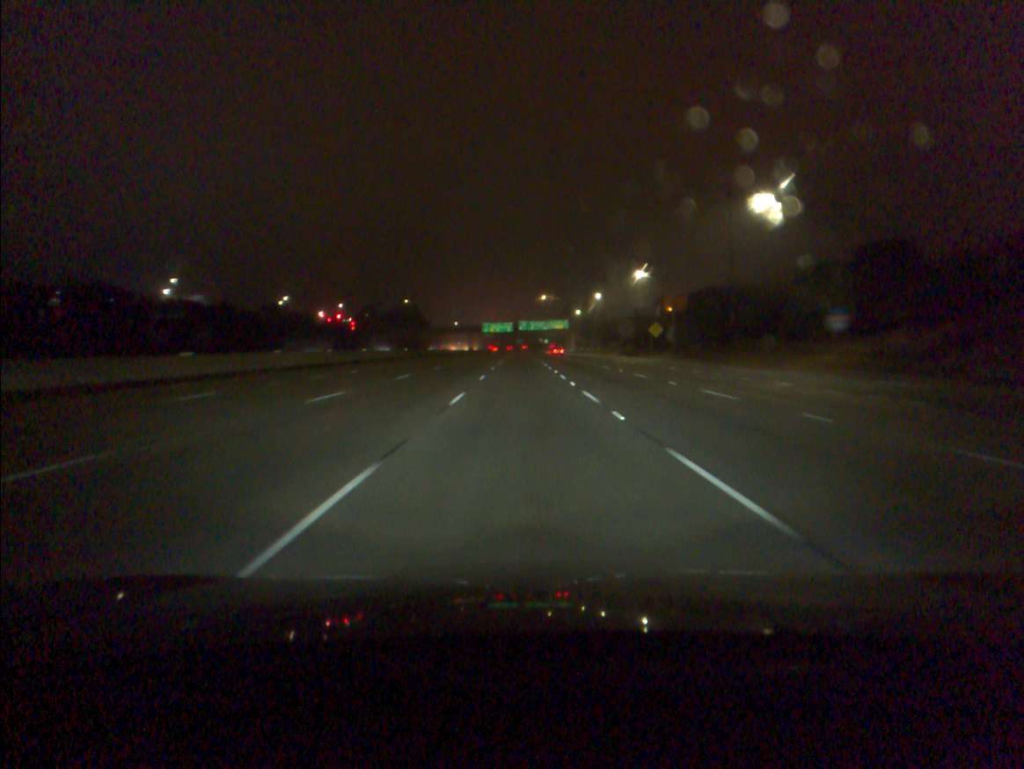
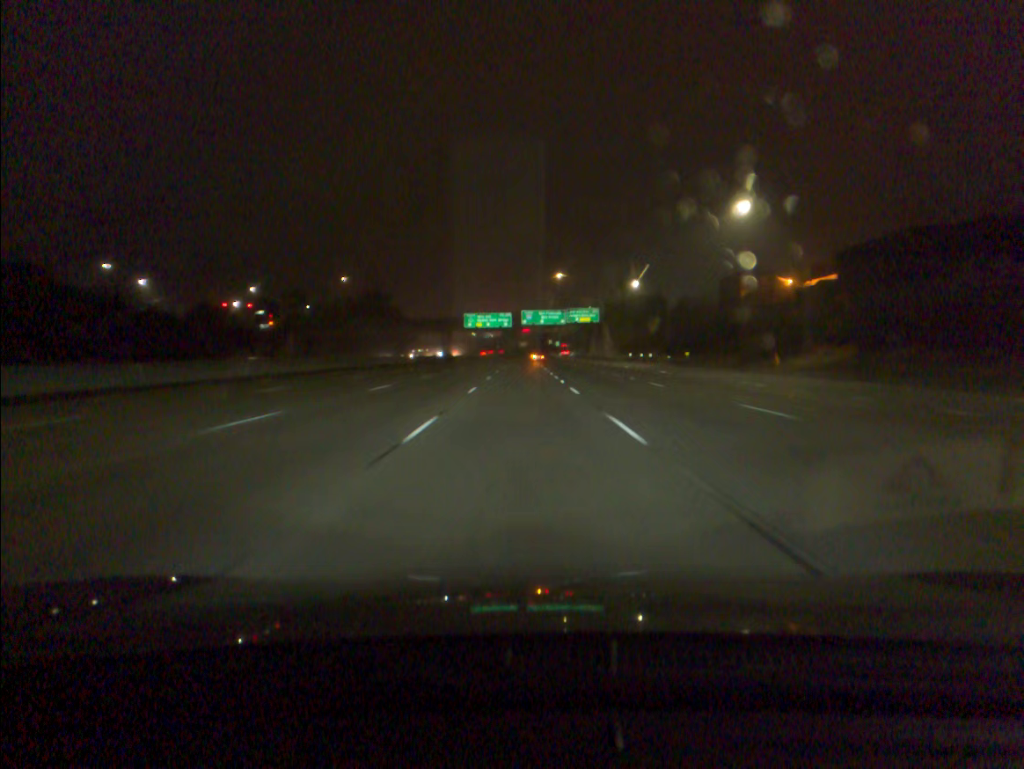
(-0.3, +92.4) m; 0°
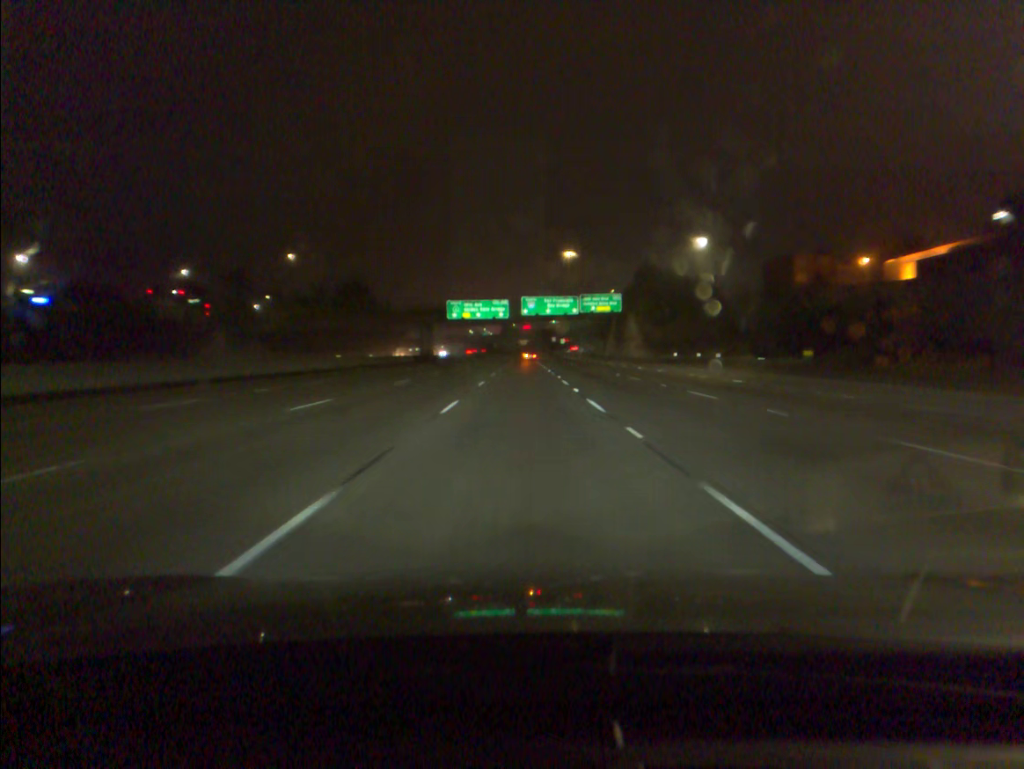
(0.0, +36.9) m; 0°
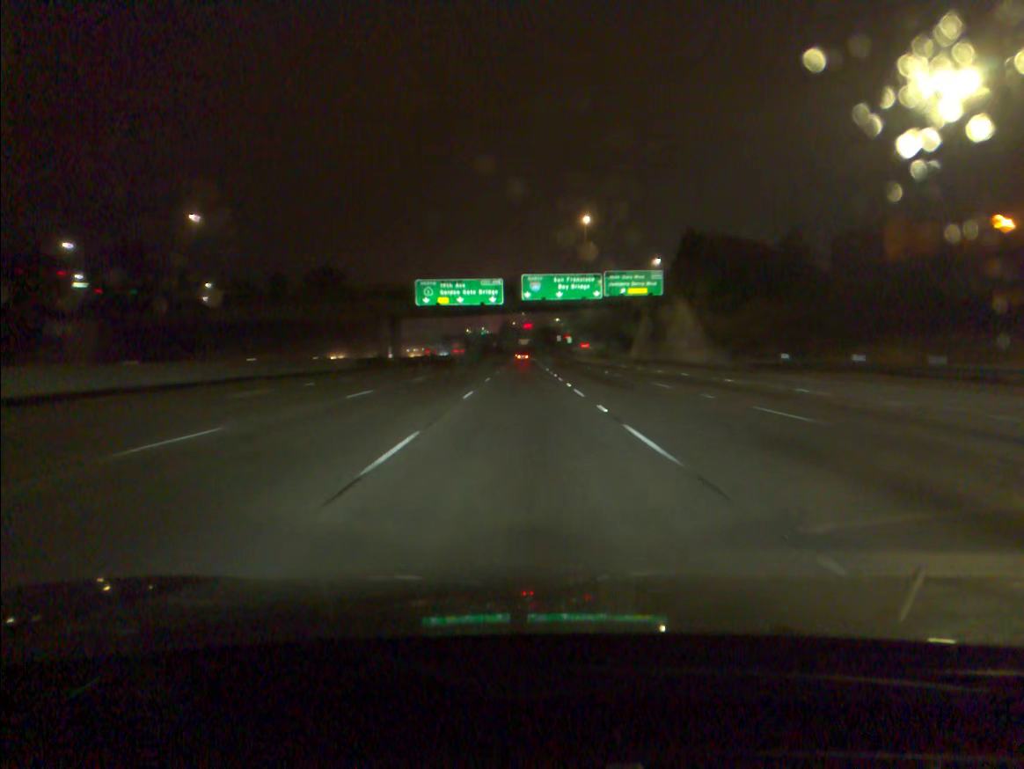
(0.0, +37.0) m; 0°
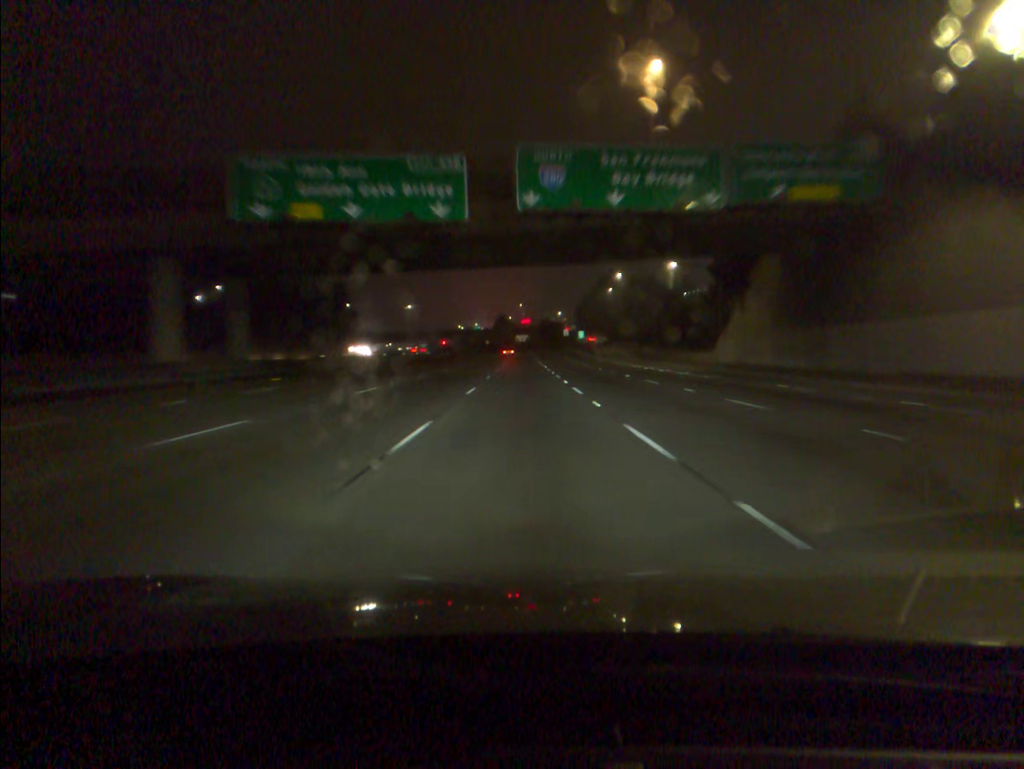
(0.0, +55.6) m; 0°
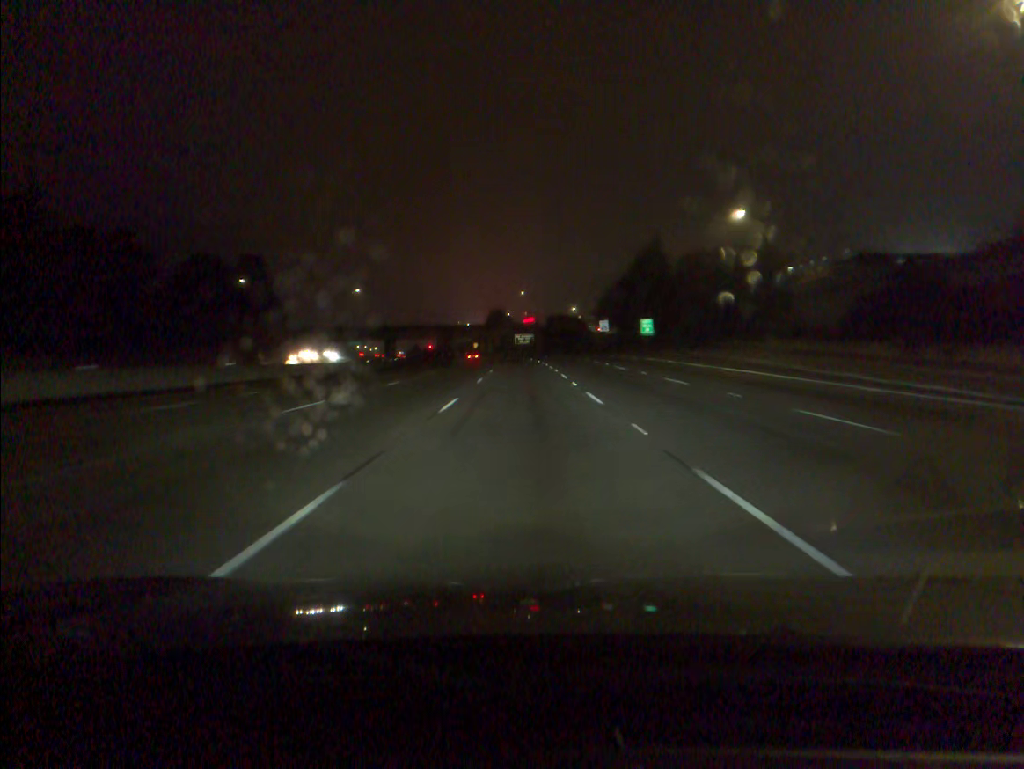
(-0.2, +92.9) m; 0°
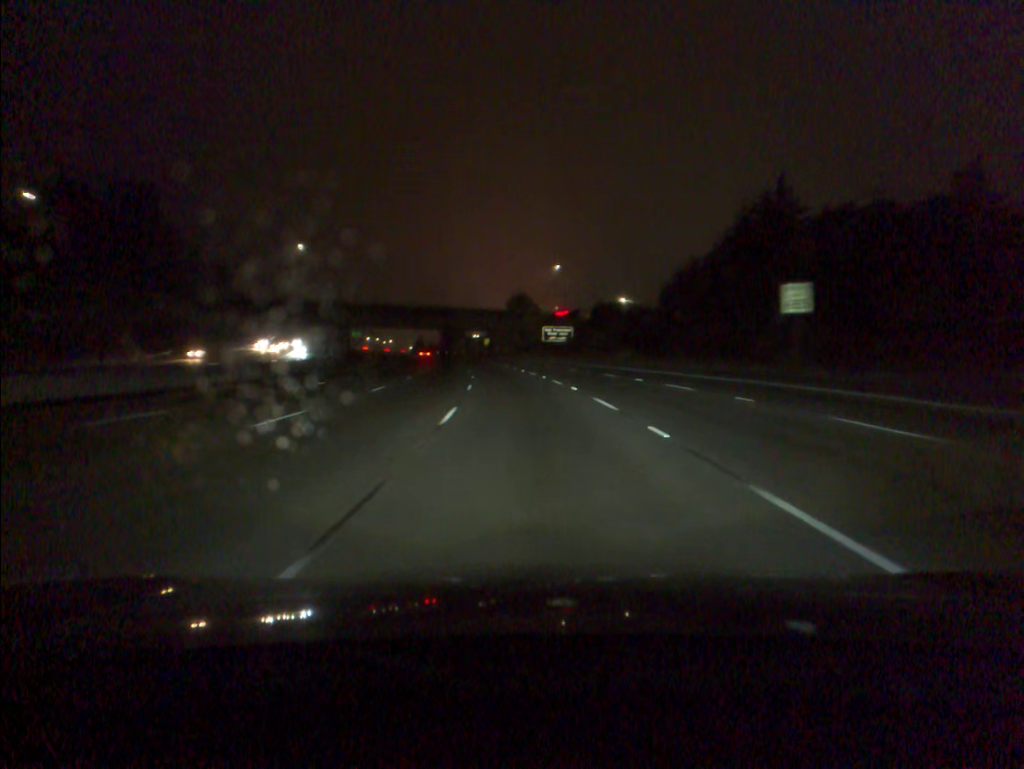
(-0.8, +74.1) m; -2°
